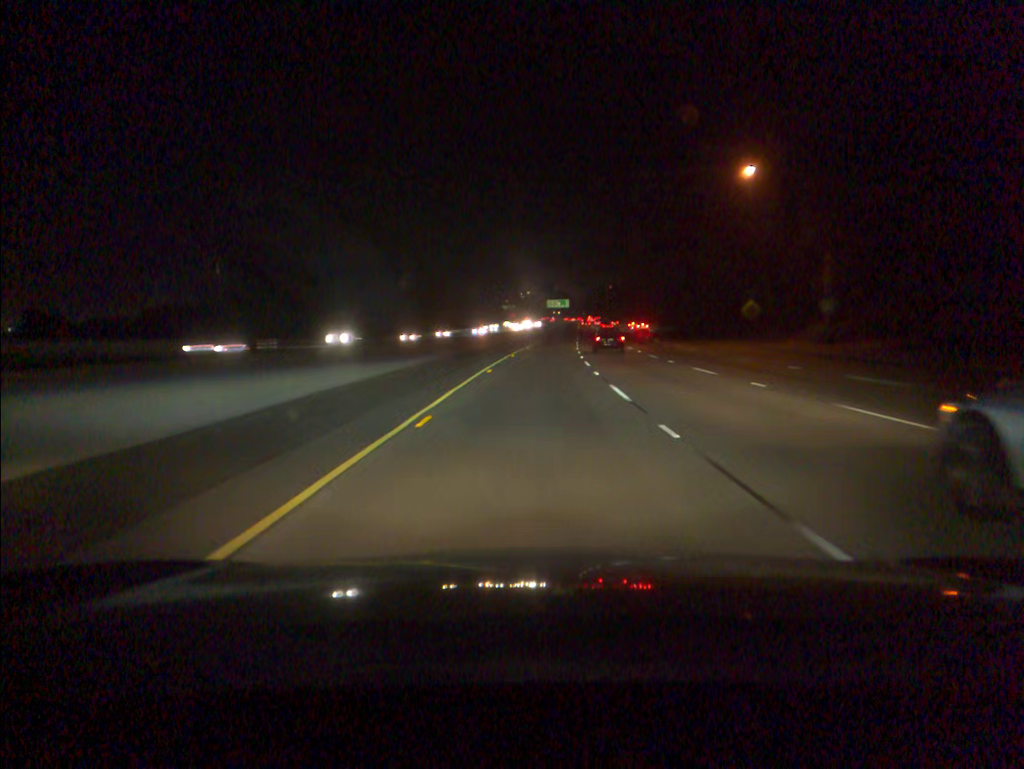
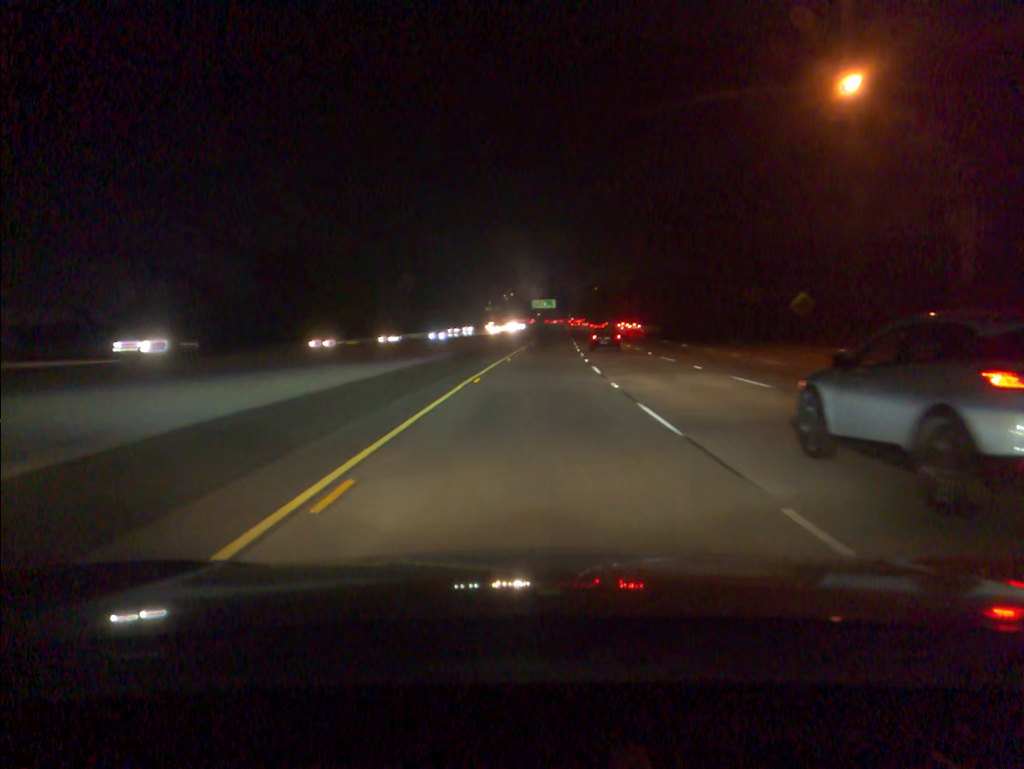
(+0.2, +19.9) m; +1°
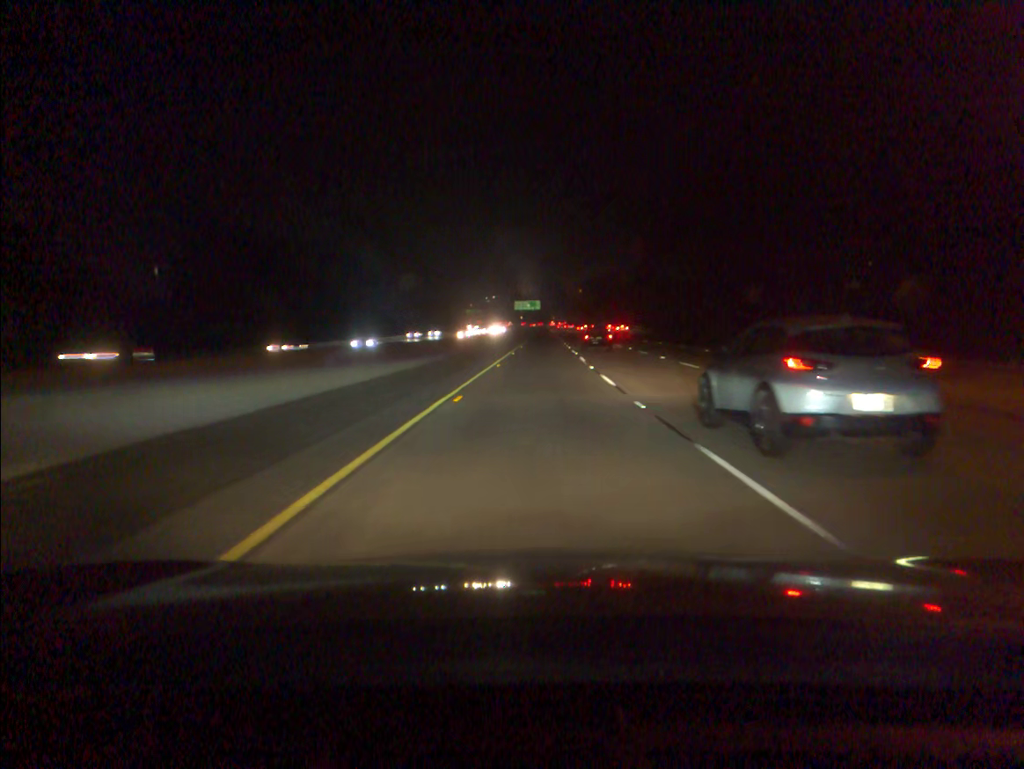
(+0.2, +19.9) m; +1°
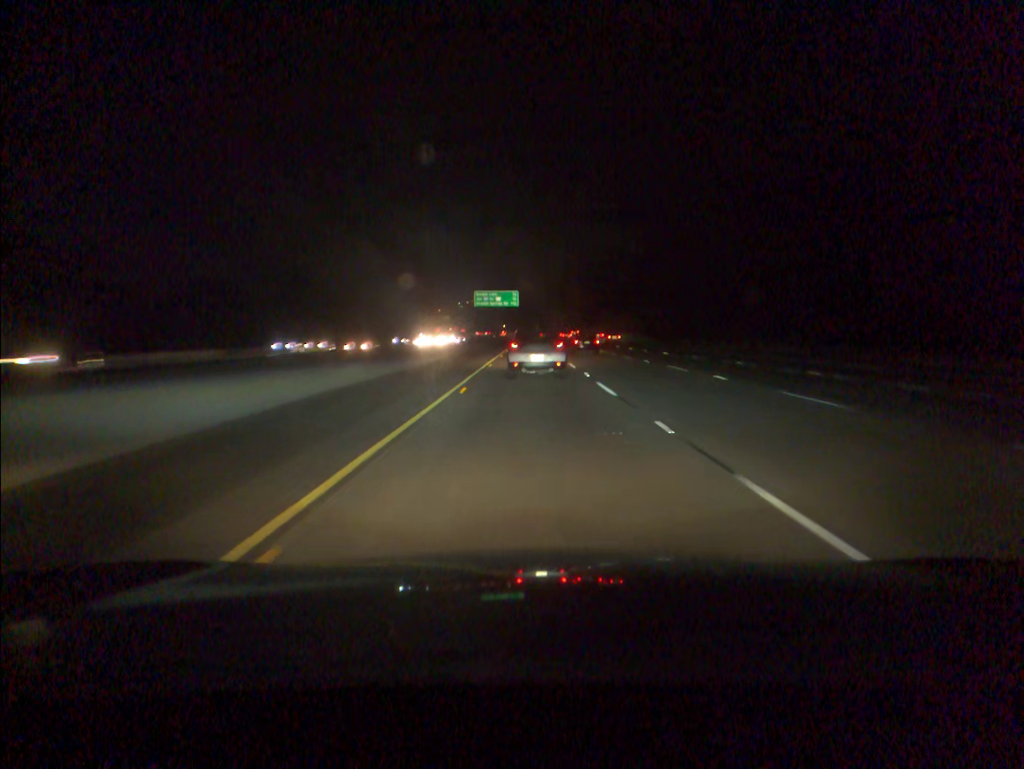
(+2.2, +99.4) m; +2°
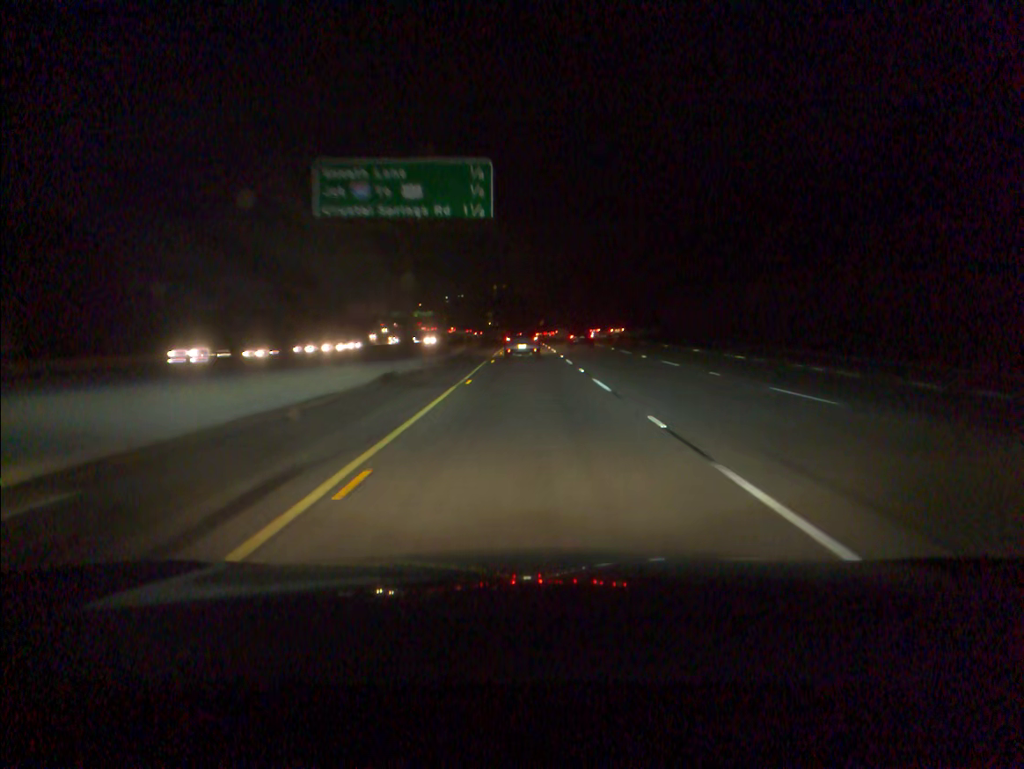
(0.0, +99.3) m; 0°
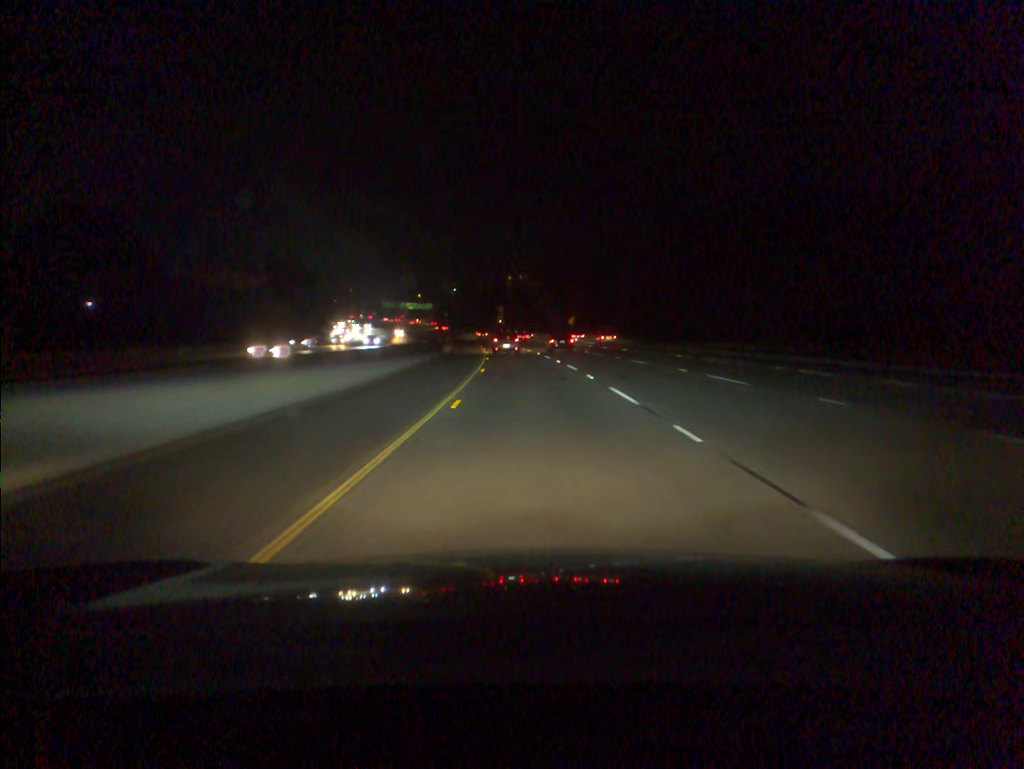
(-0.5, +79.5) m; -1°
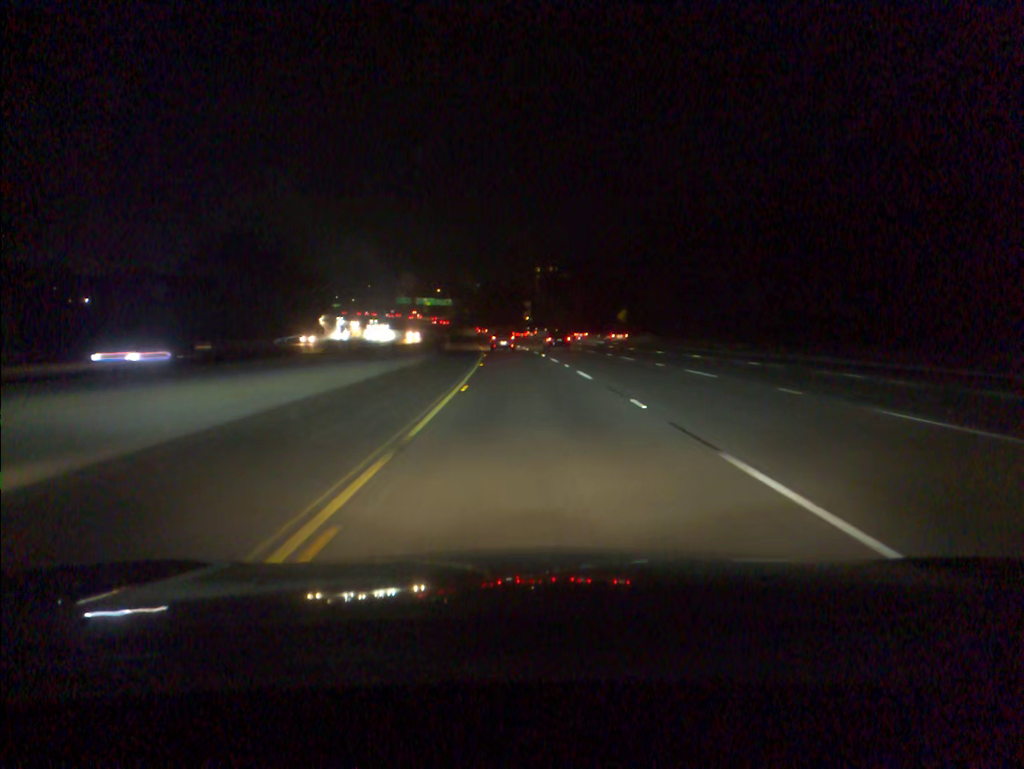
(-0.7, +39.9) m; -2°
